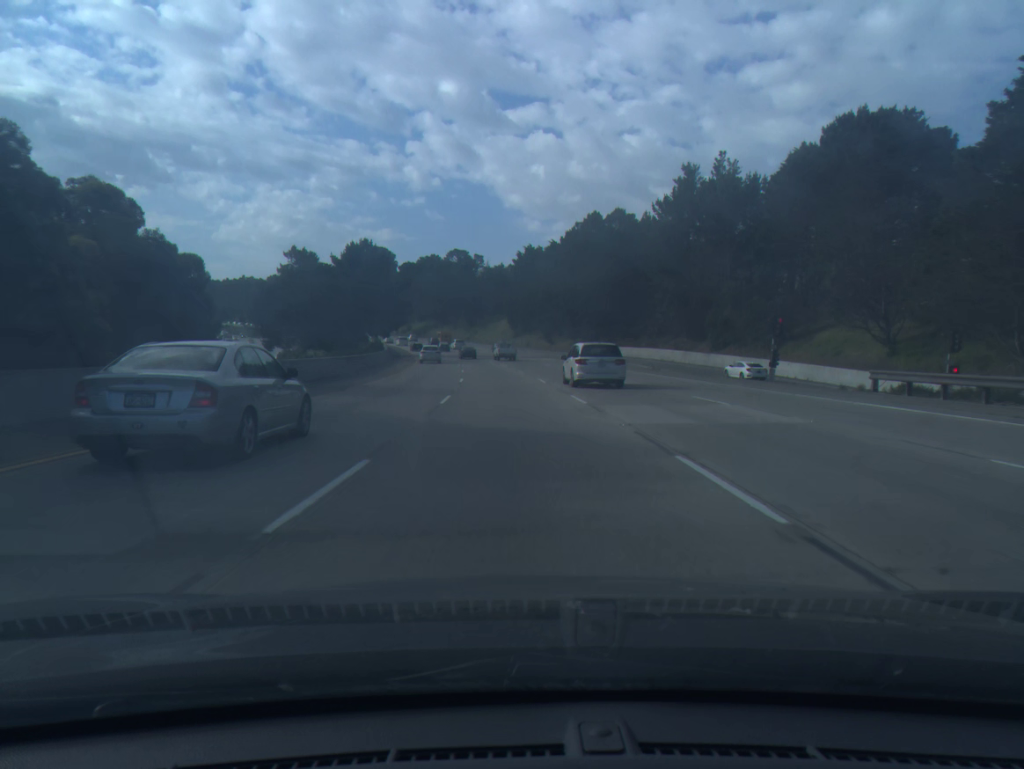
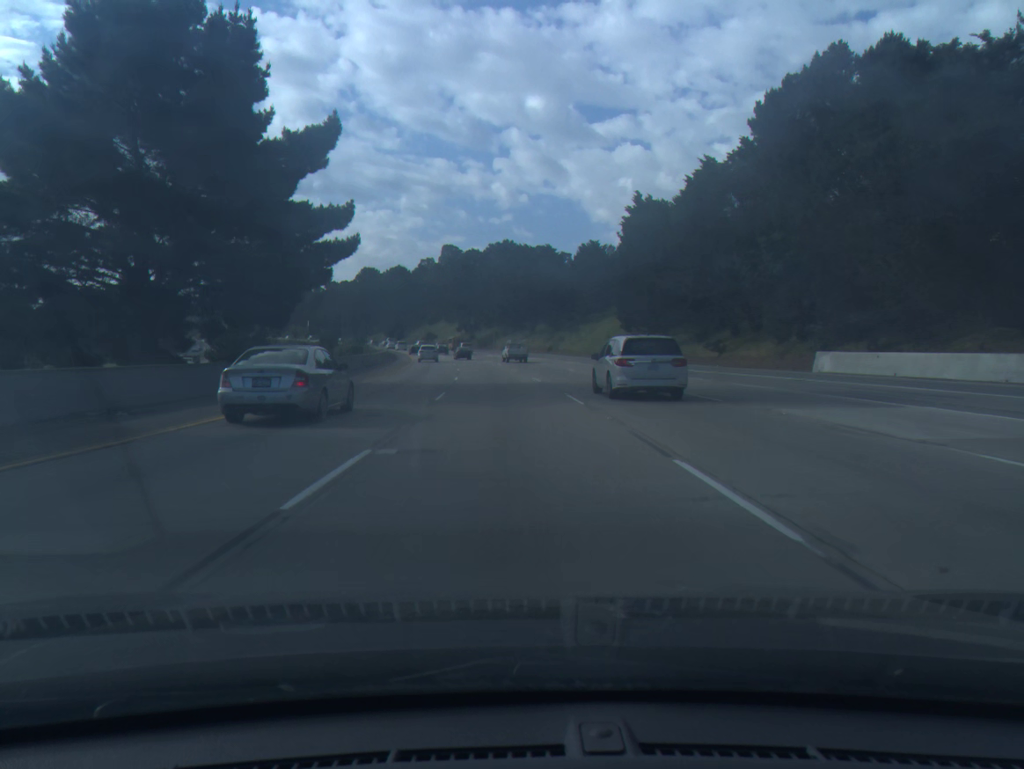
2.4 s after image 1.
(-3.8, +72.4) m; -6°
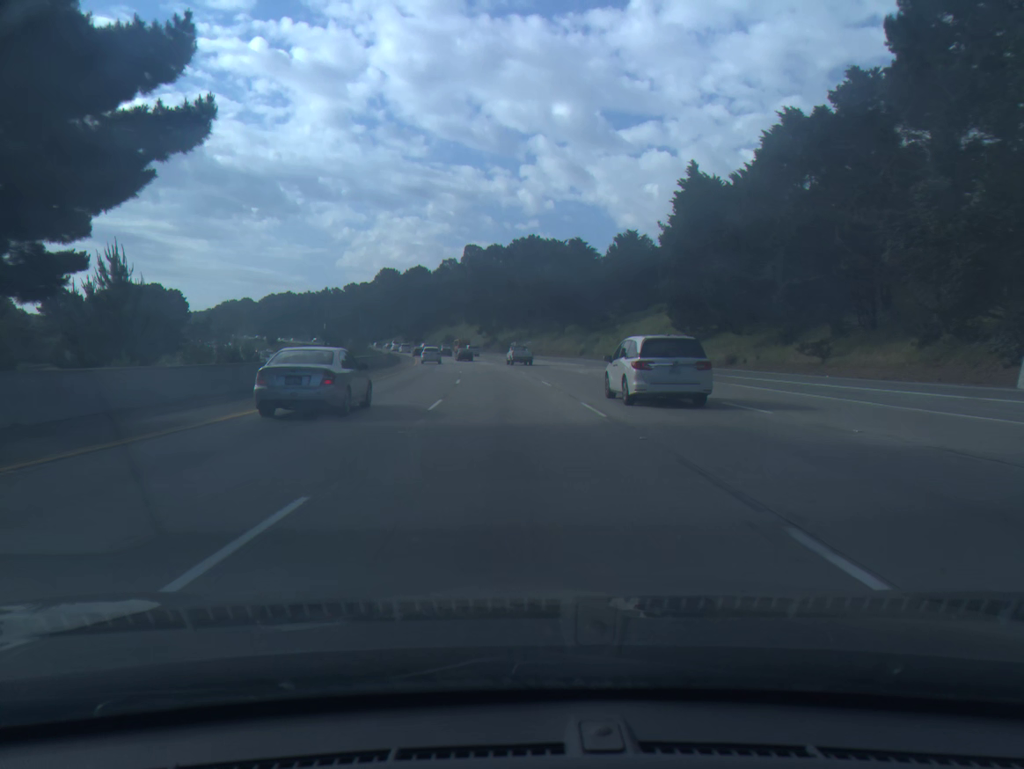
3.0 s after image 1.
(-0.3, +17.9) m; -2°
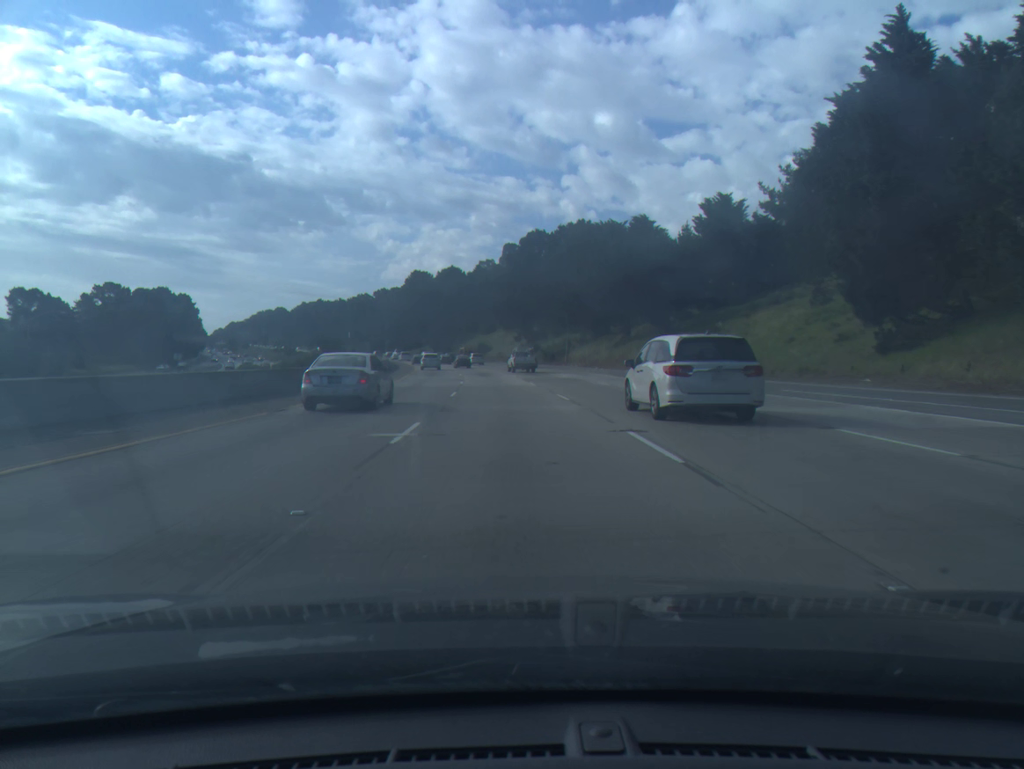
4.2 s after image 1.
(-1.0, +35.5) m; -3°
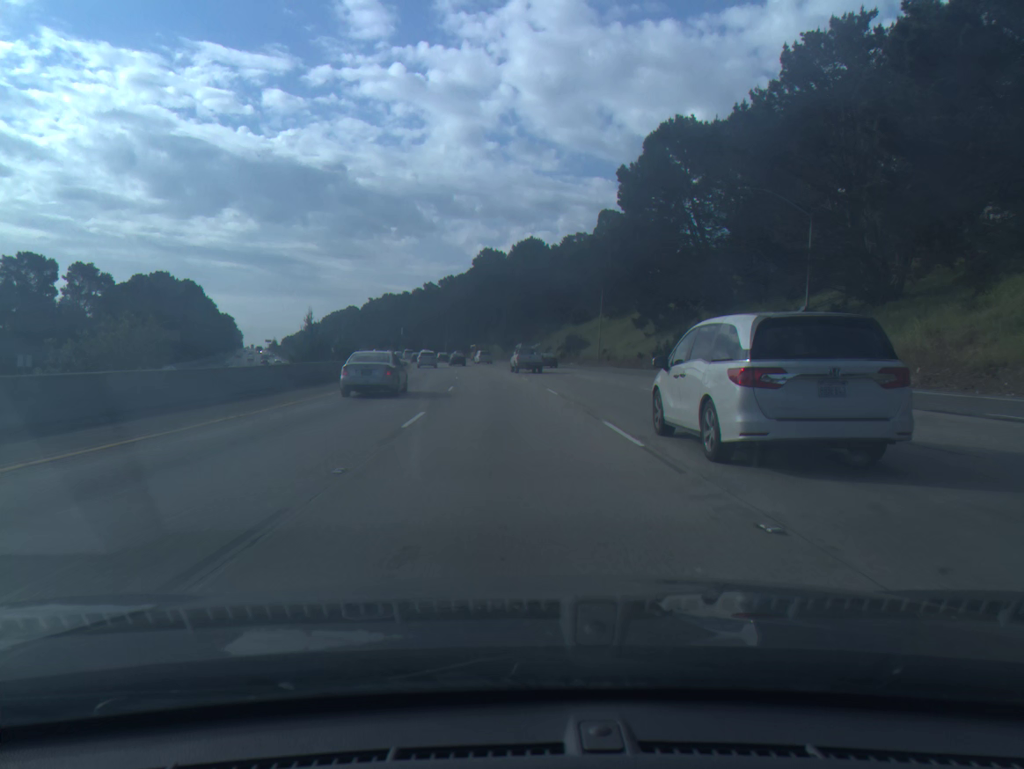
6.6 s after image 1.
(-3.7, +70.8) m; -6°
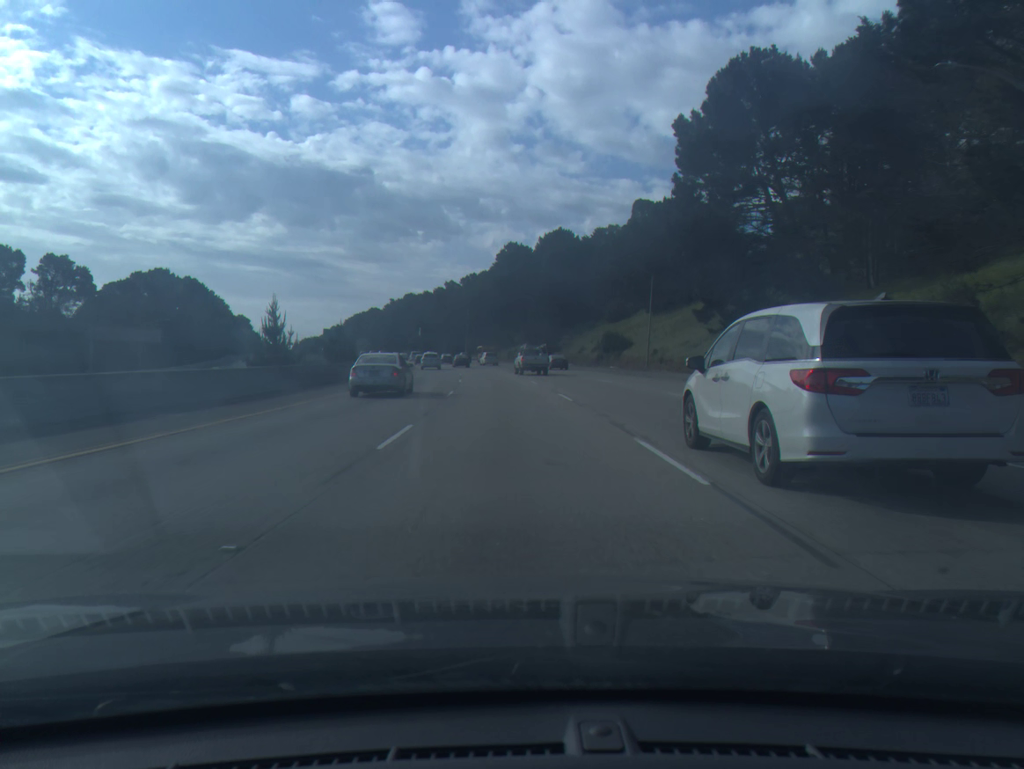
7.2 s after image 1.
(-0.3, +17.7) m; -2°
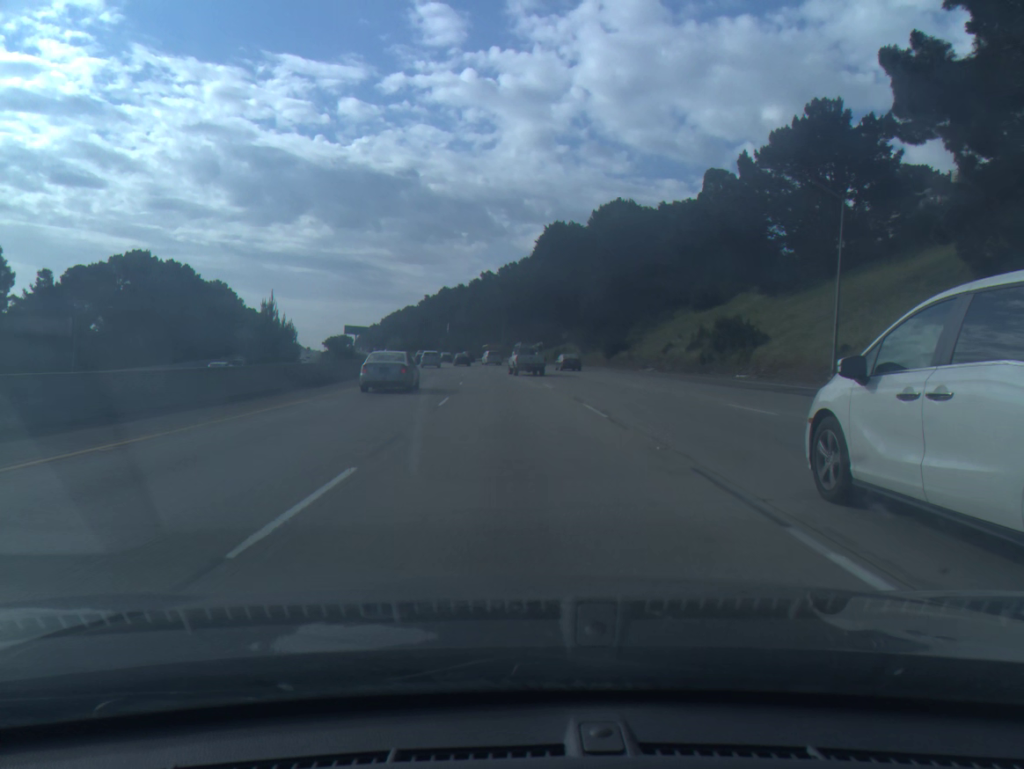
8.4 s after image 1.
(-1.0, +35.2) m; -3°
